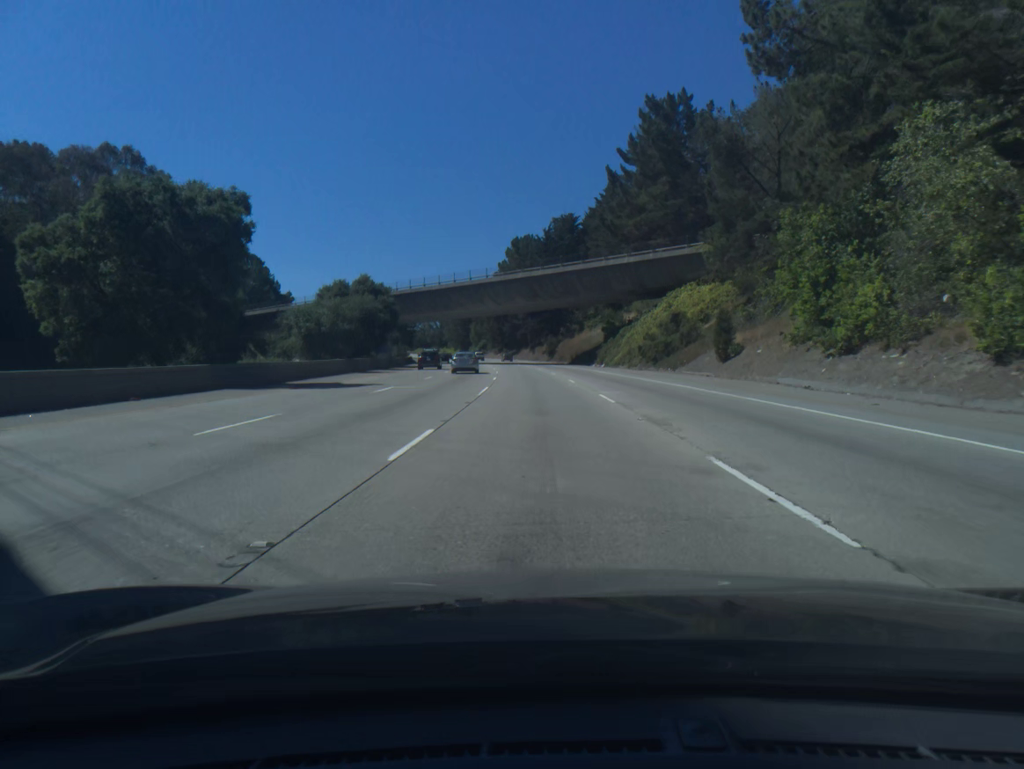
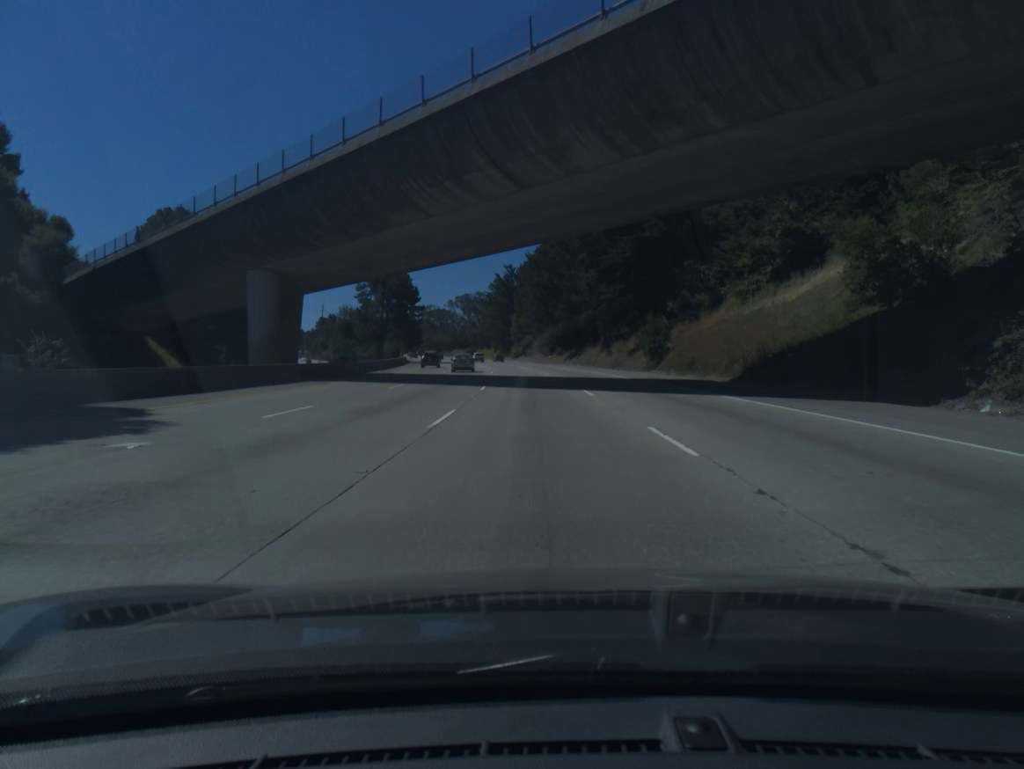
(-2.6, +69.1) m; -4°
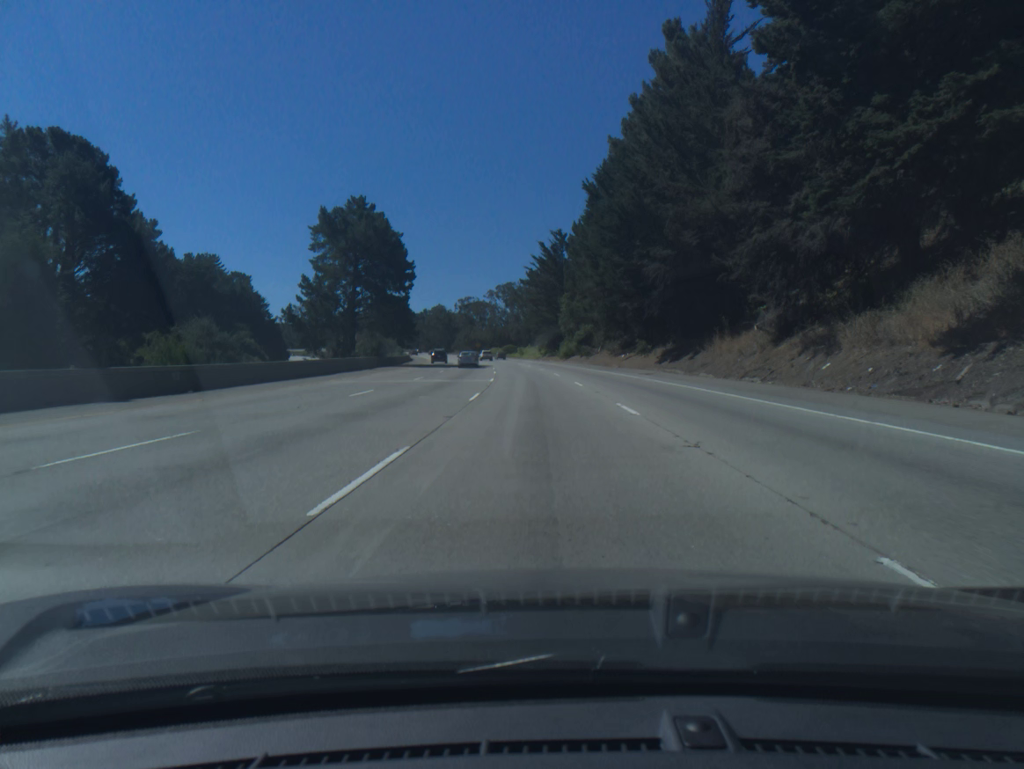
(-1.7, +51.9) m; -4°
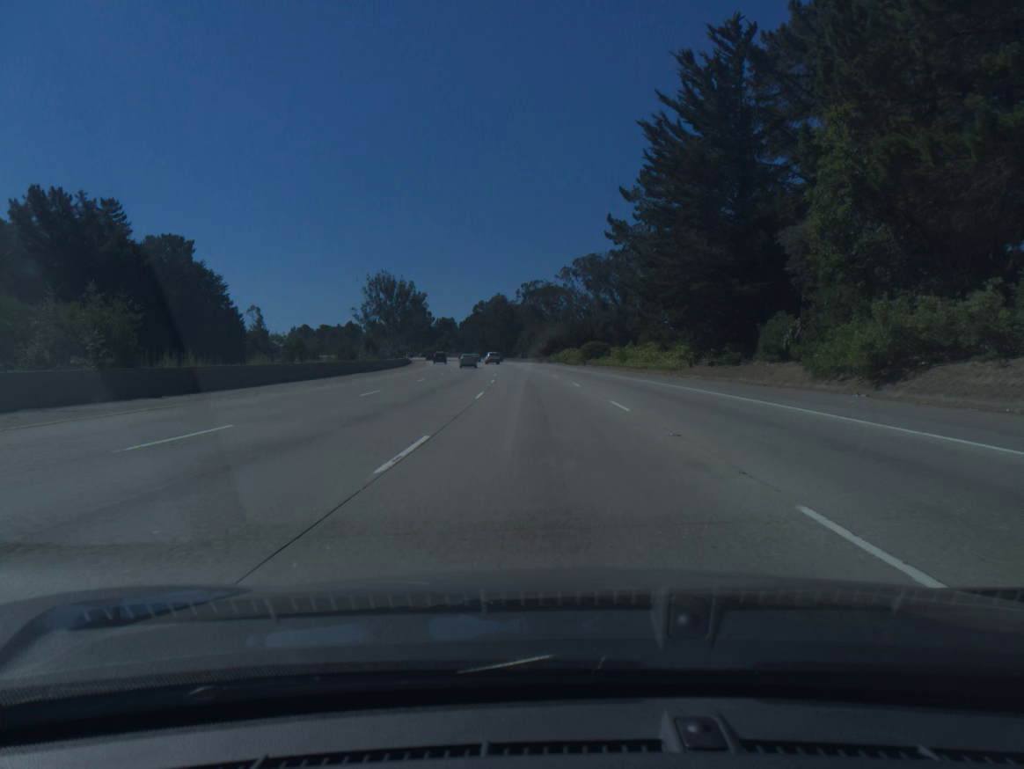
(-4.3, +86.6) m; -6°
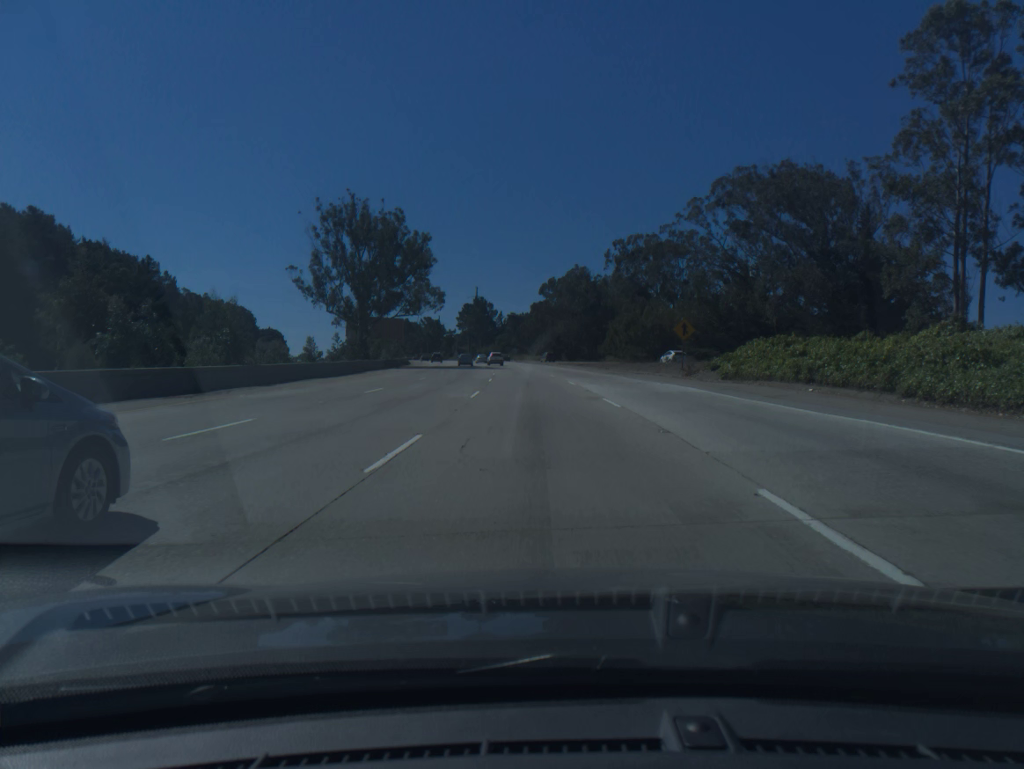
(-4.4, +86.4) m; -6°
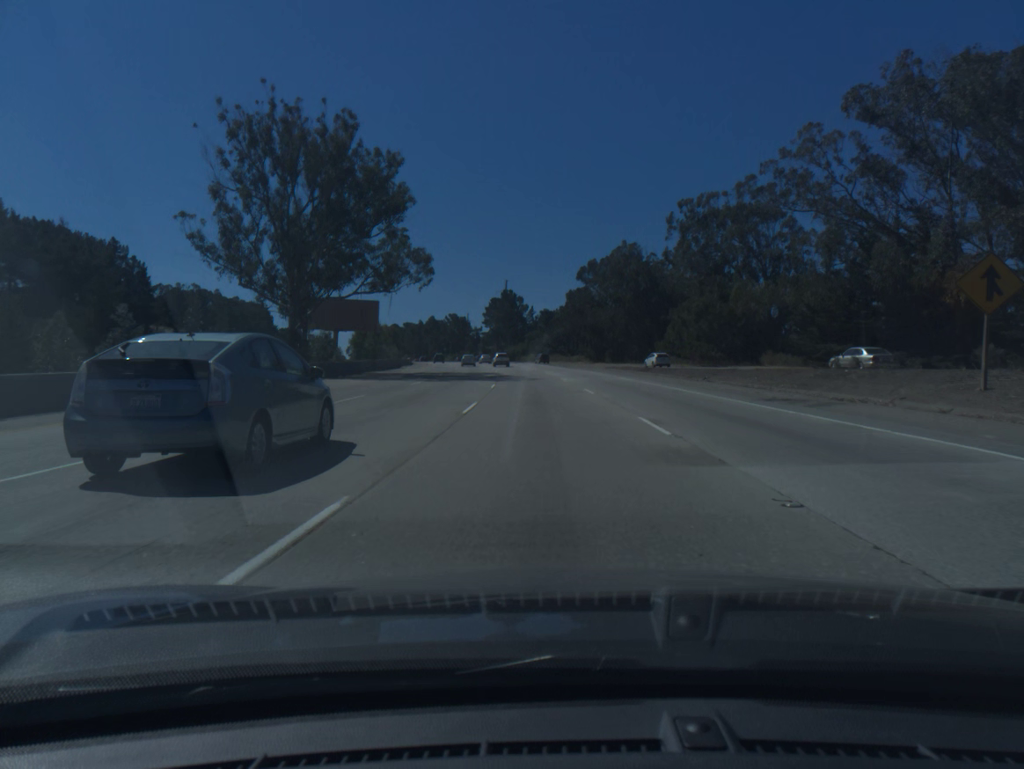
(-0.8, +34.6) m; -2°
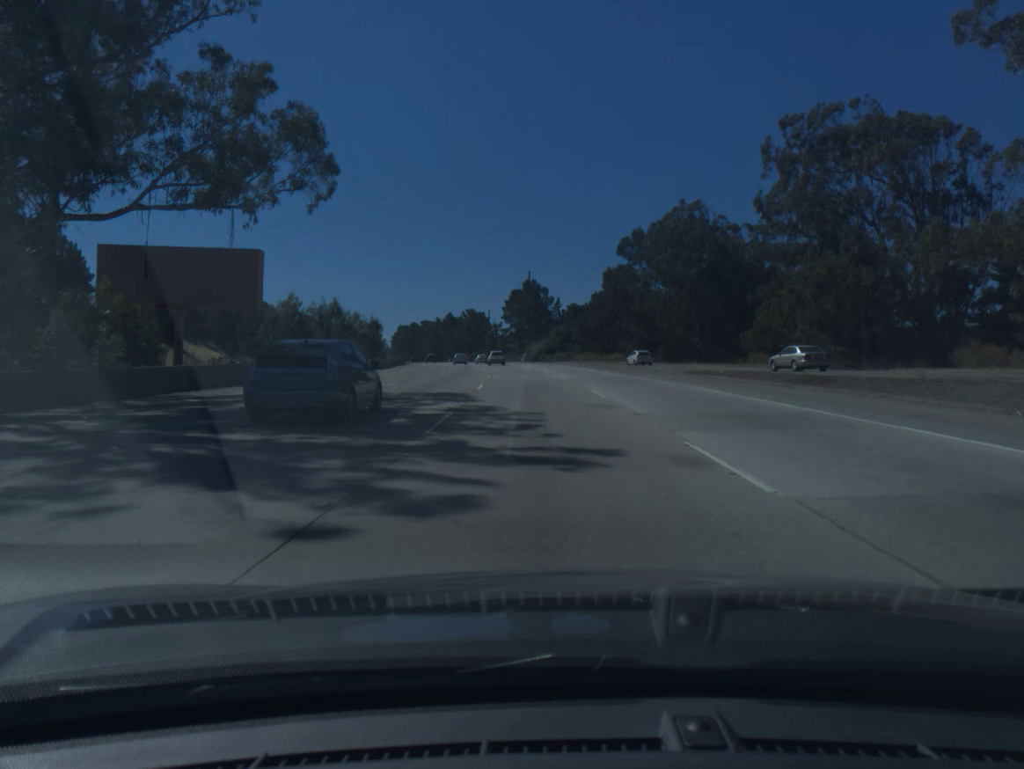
(-0.6, +34.6) m; -2°
